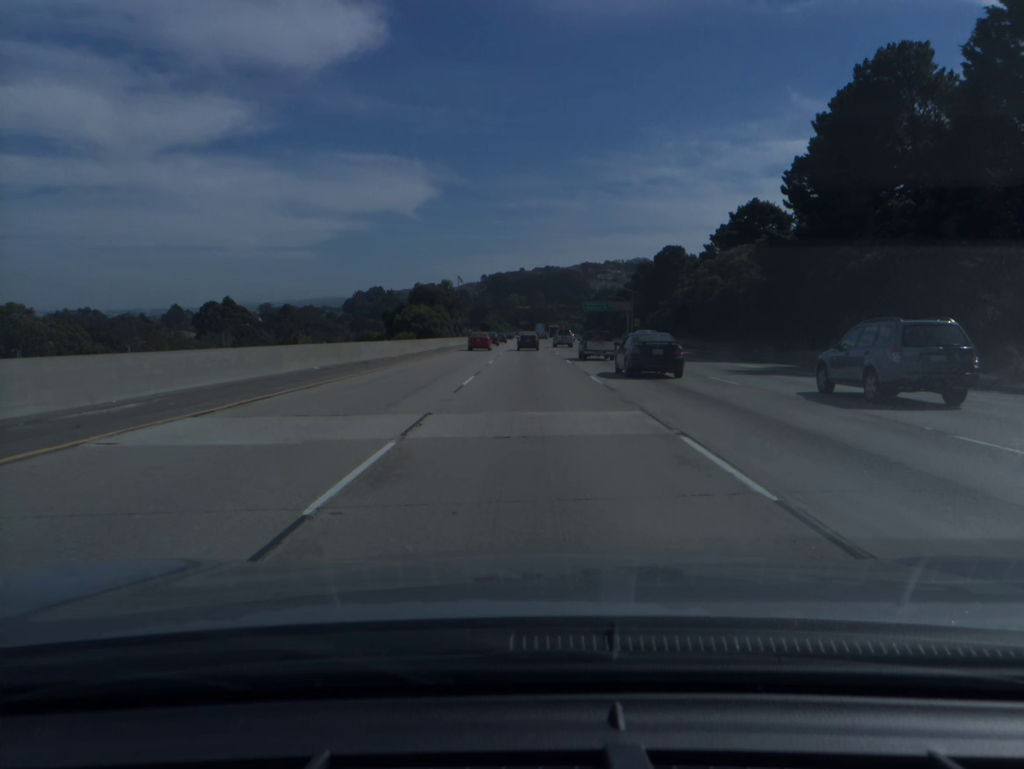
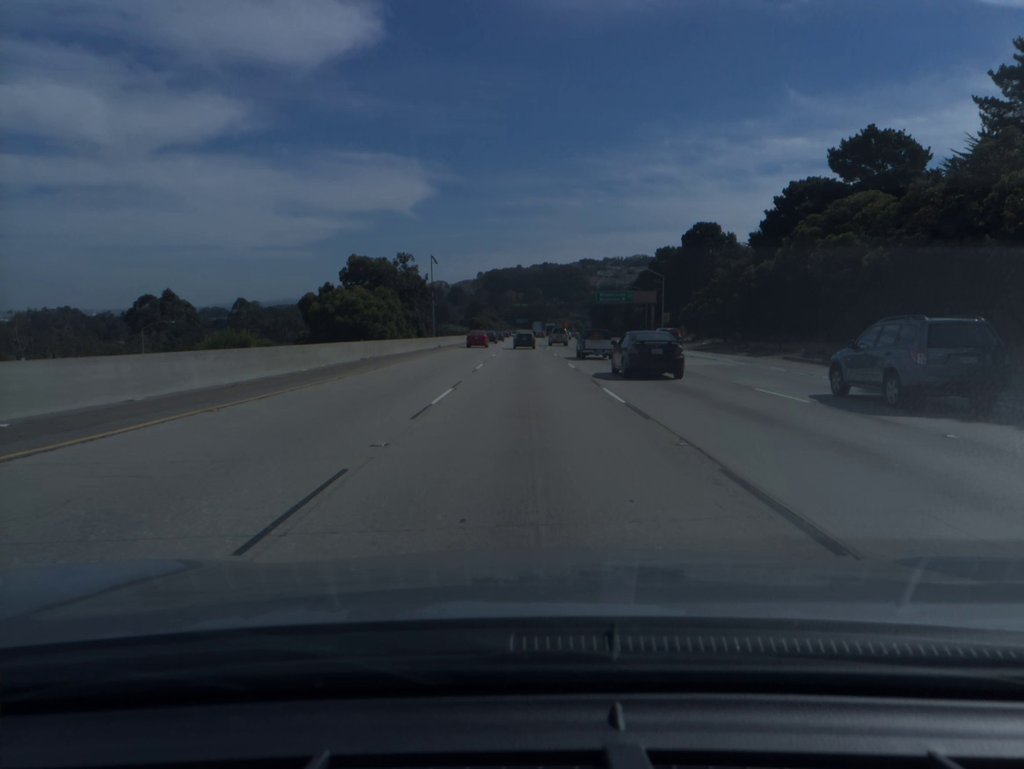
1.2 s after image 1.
(+0.1, +35.2) m; 0°
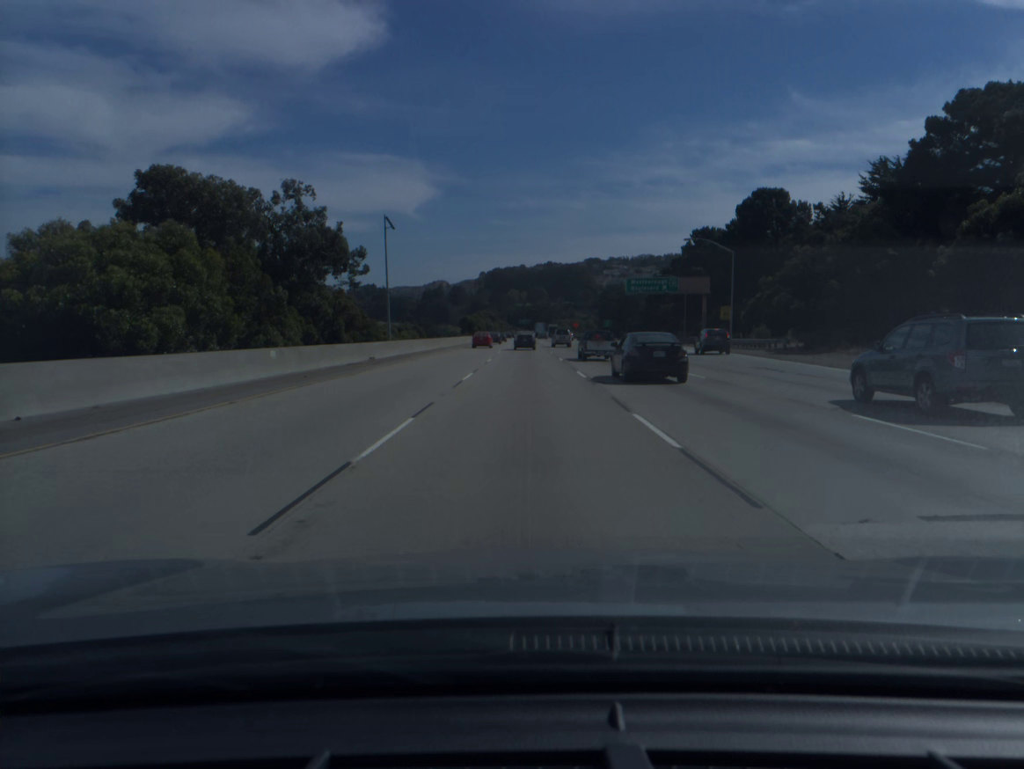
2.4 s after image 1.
(-0.1, +35.3) m; 0°
